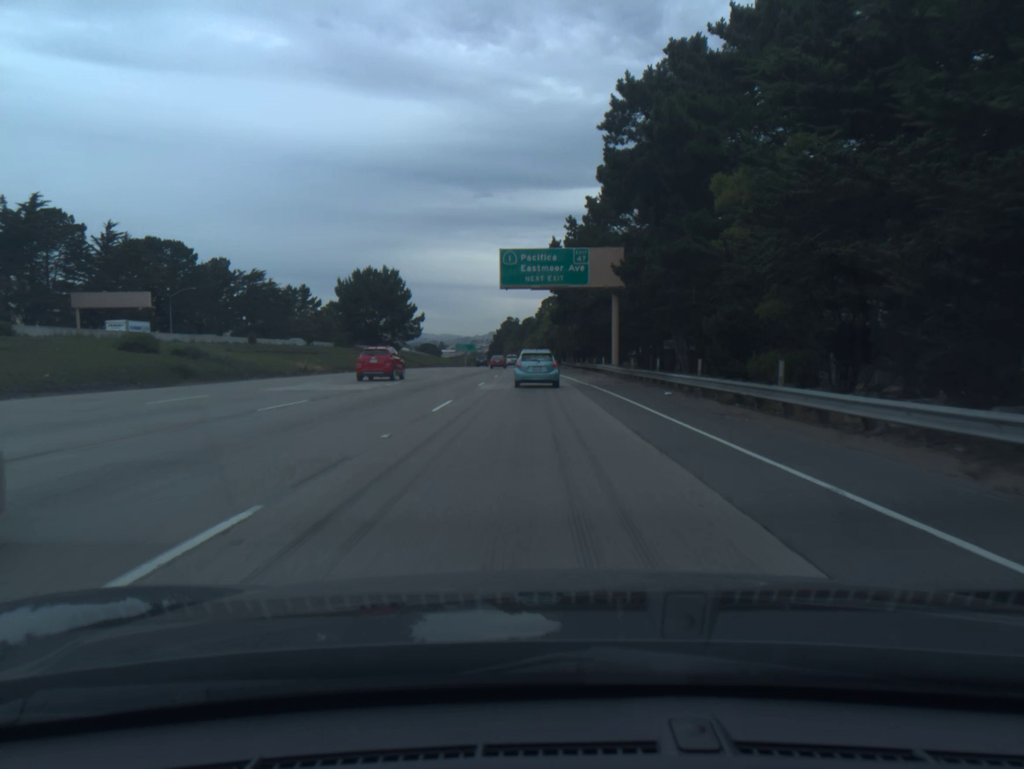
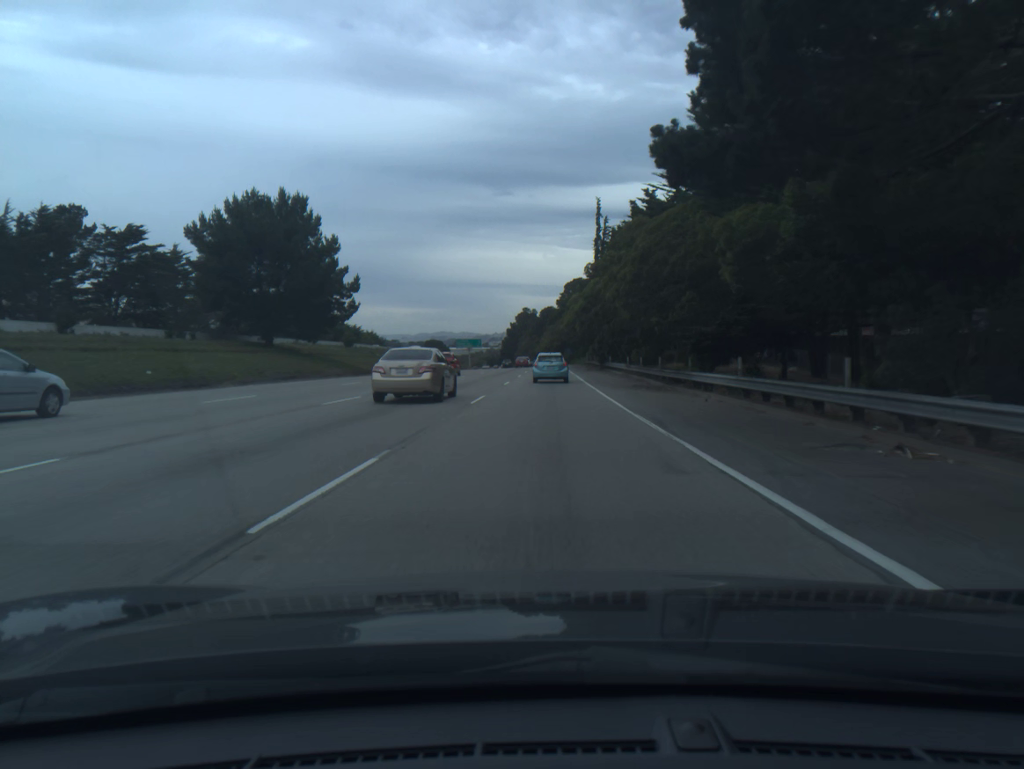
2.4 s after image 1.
(-0.8, +55.3) m; -1°
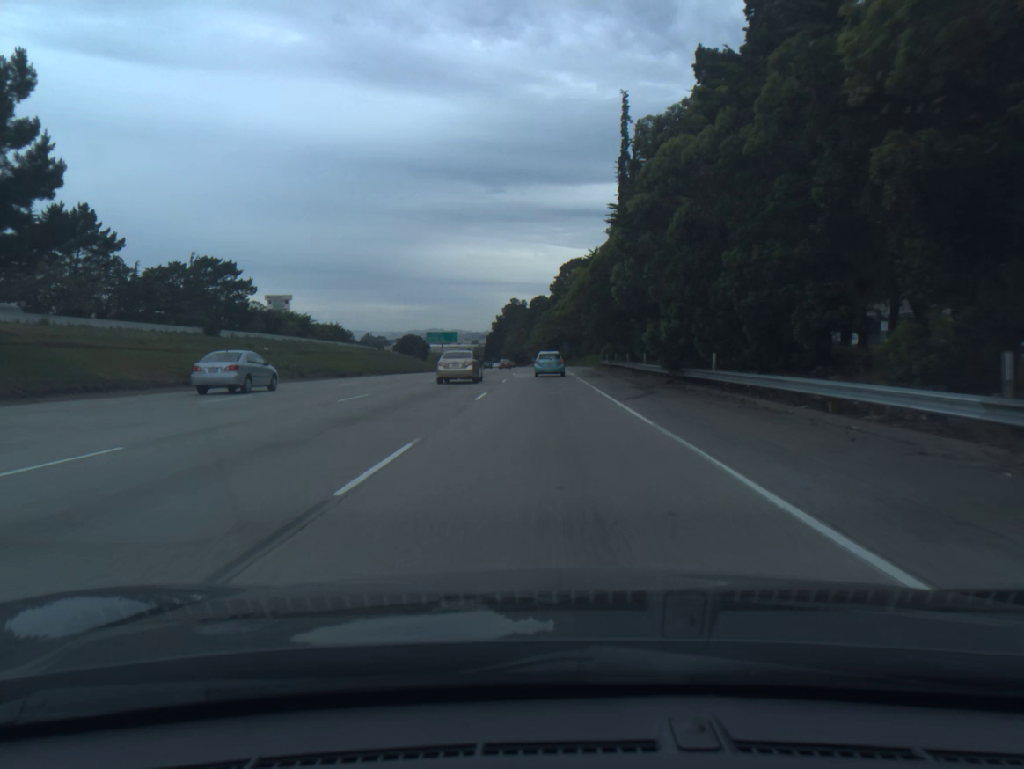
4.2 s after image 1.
(+0.2, +42.5) m; +1°
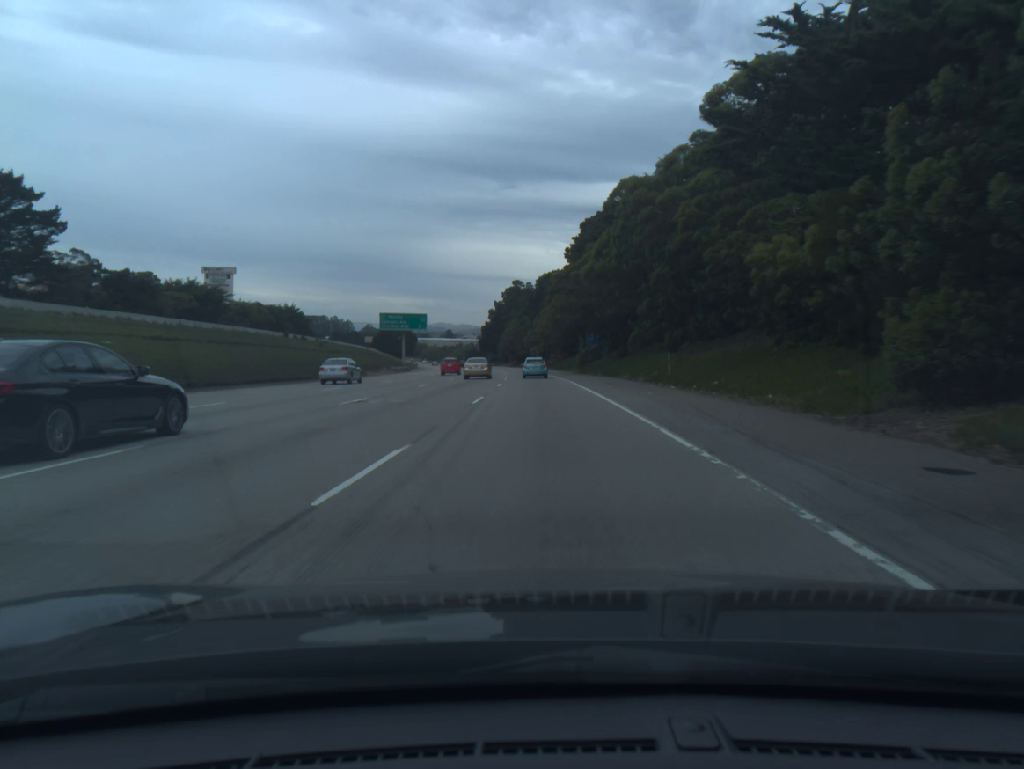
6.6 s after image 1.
(0.0, +58.6) m; -1°
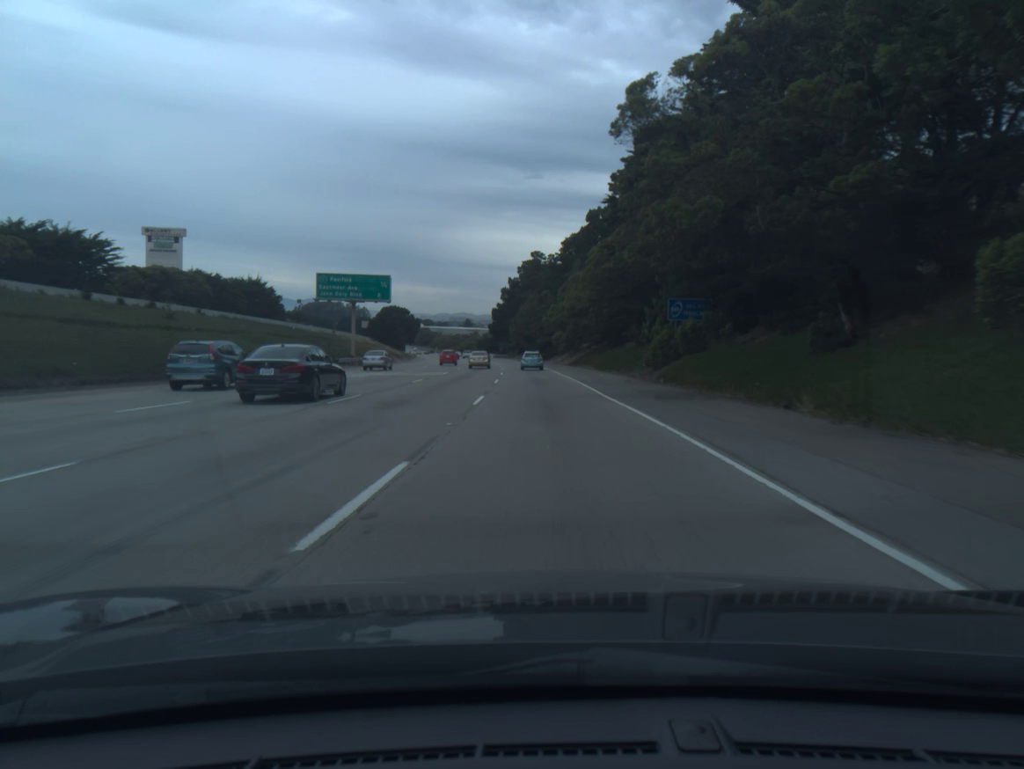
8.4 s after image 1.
(-0.6, +45.5) m; -1°
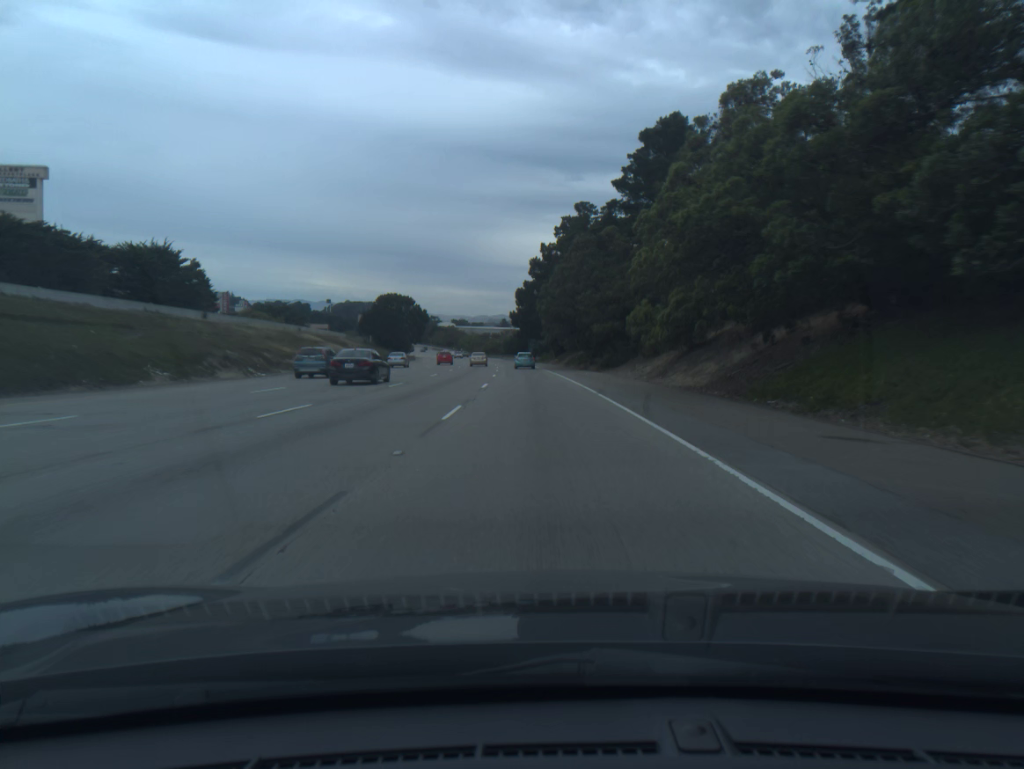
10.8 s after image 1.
(-1.3, +63.1) m; -3°
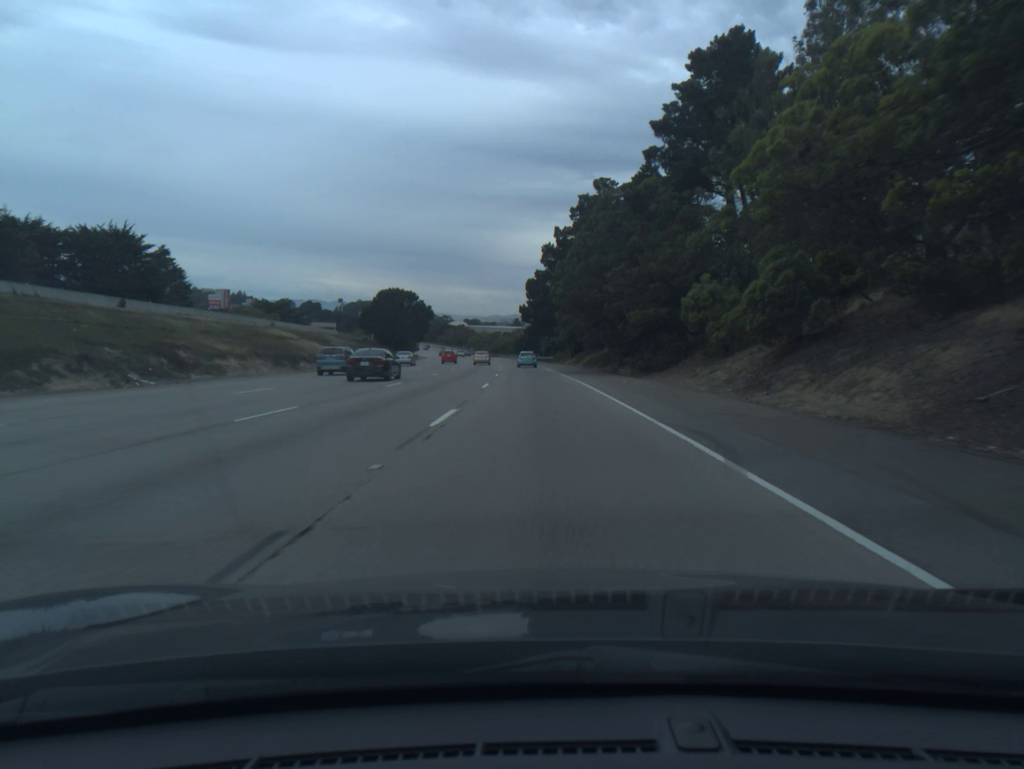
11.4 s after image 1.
(-0.1, +16.2) m; -1°
